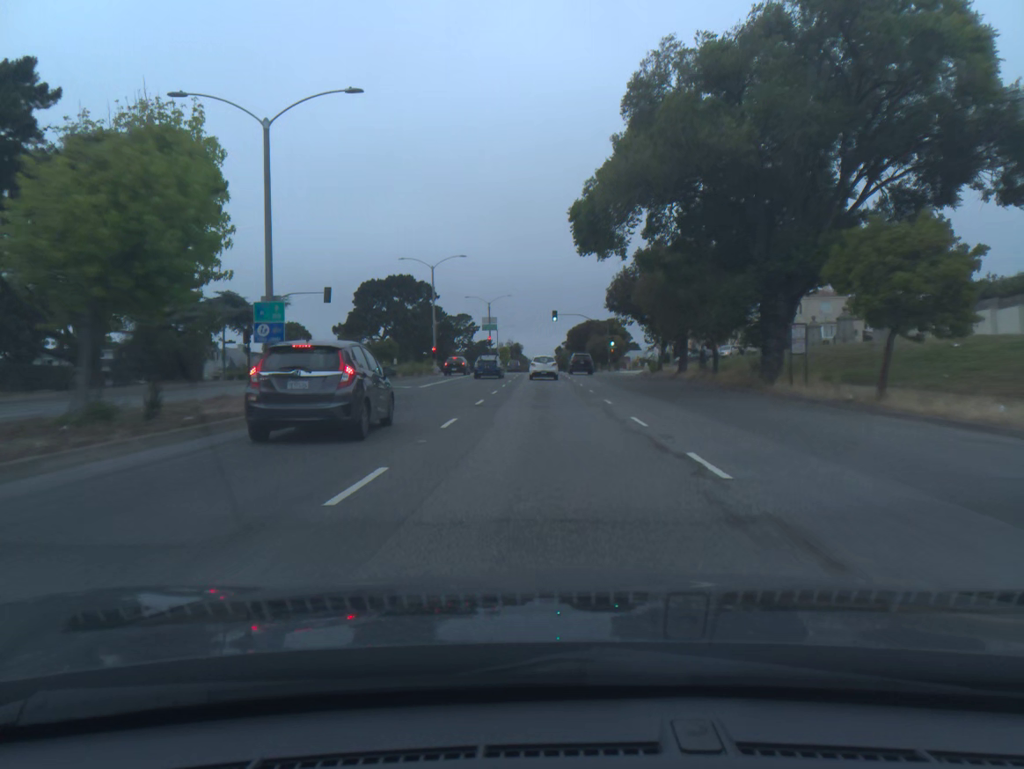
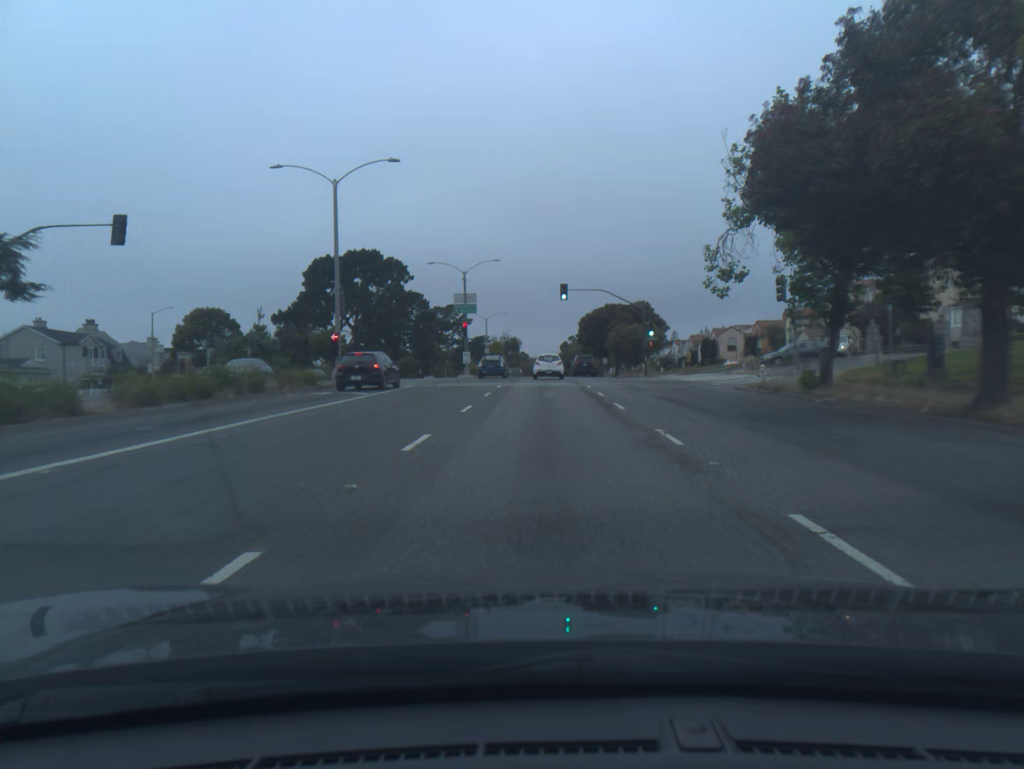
(-0.1, +32.6) m; 0°
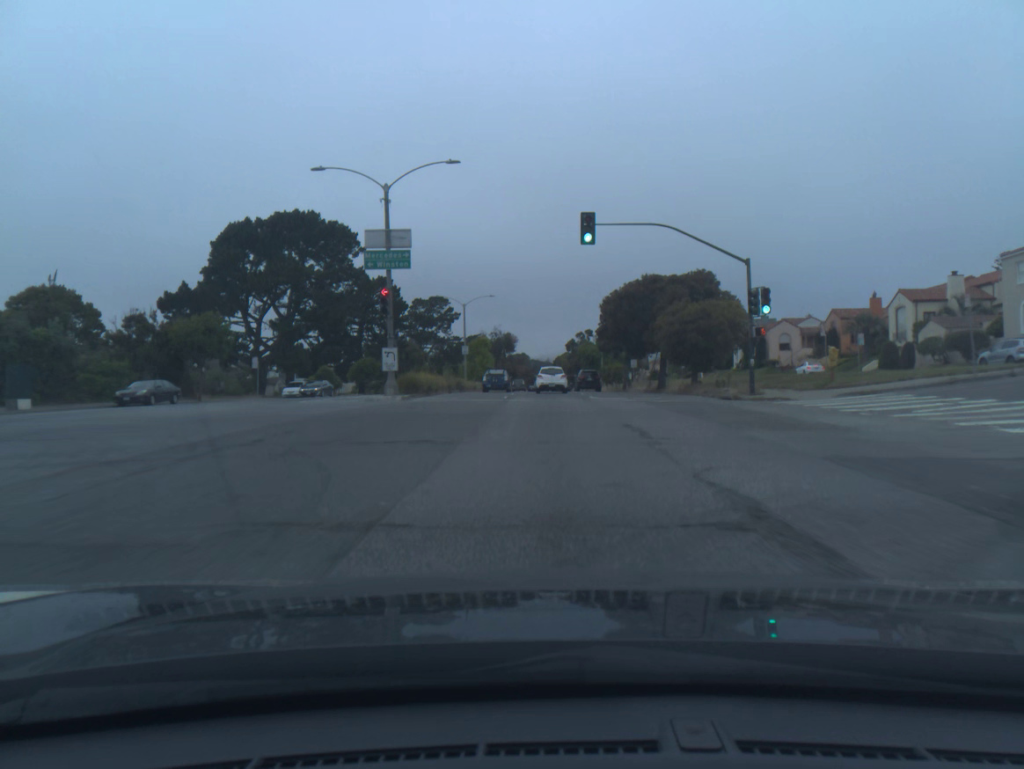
(0.0, +32.0) m; 0°
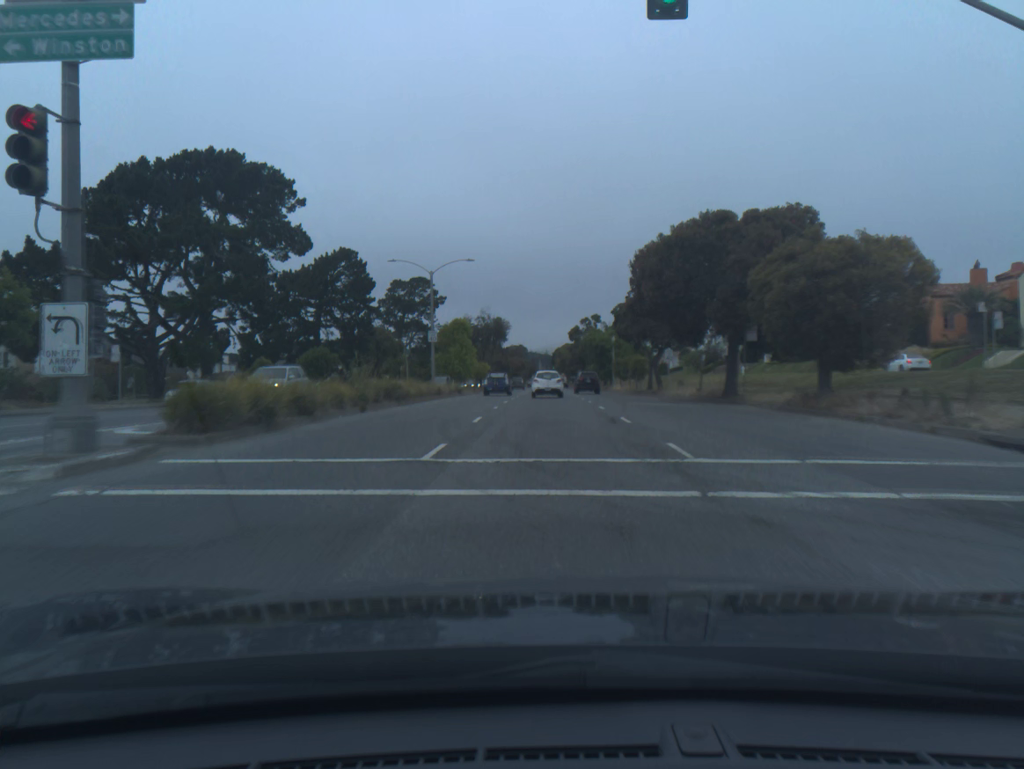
(0.0, +20.8) m; 0°
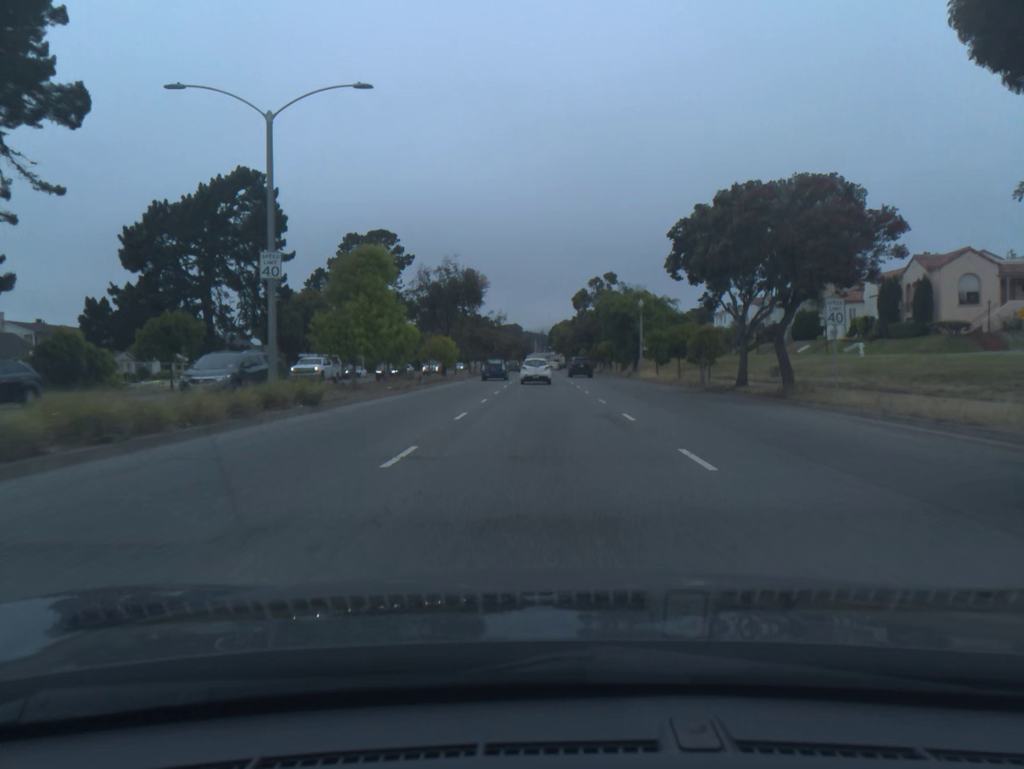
(+0.1, +31.2) m; 0°
